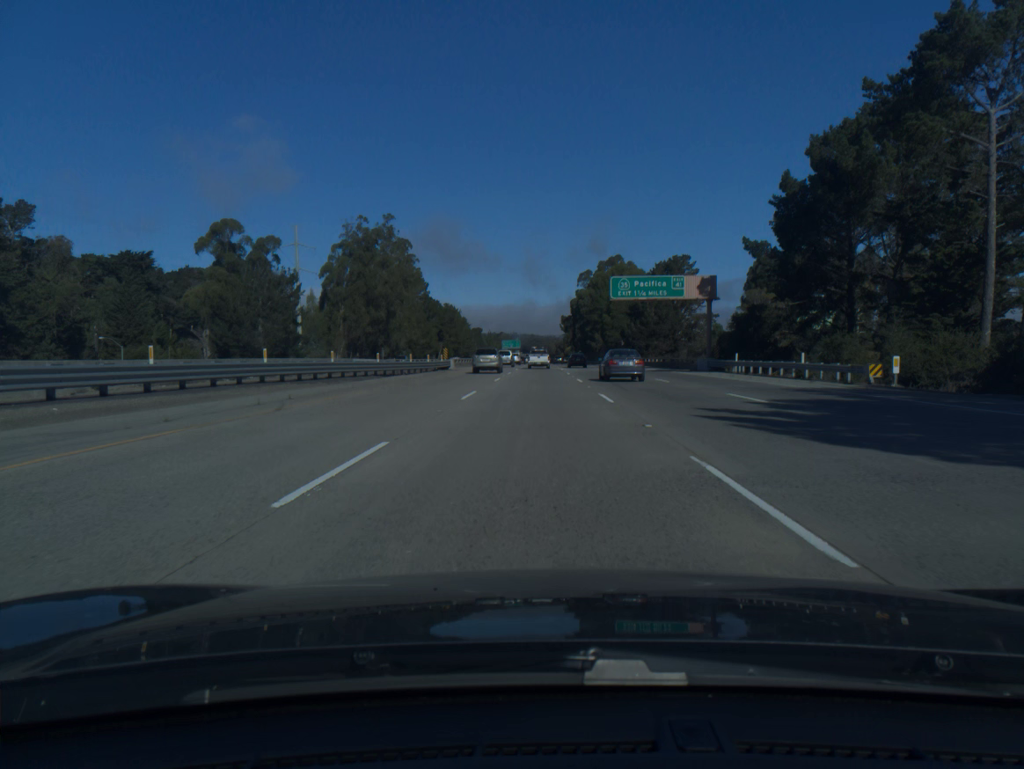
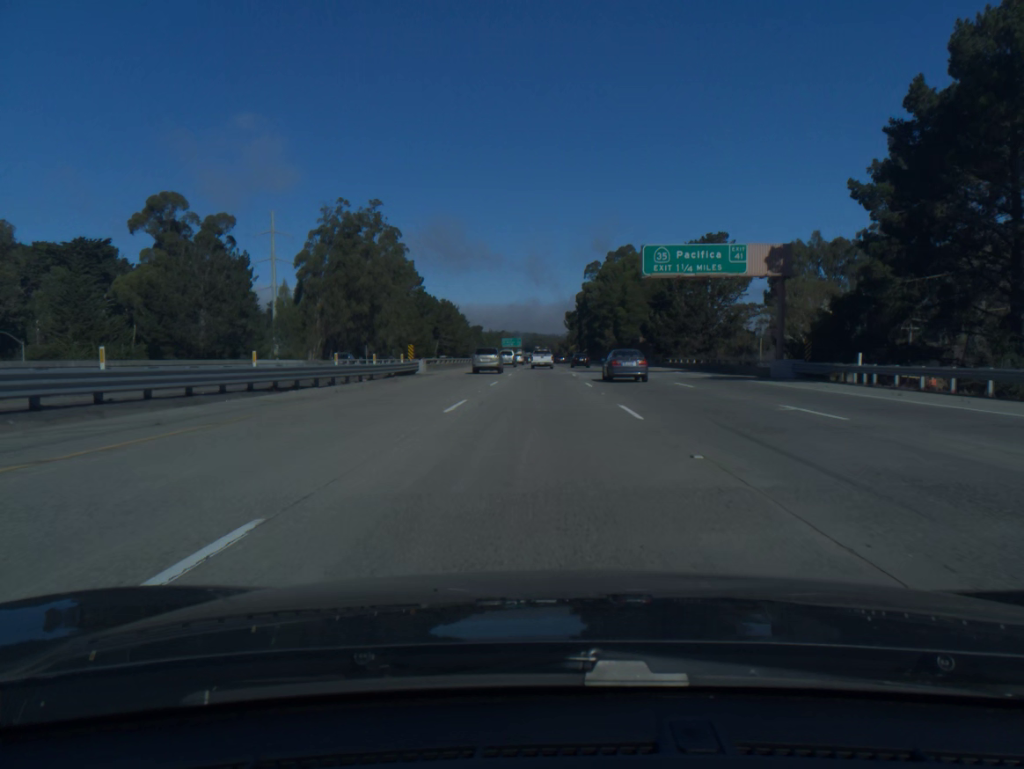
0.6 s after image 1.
(0.0, +19.3) m; 0°
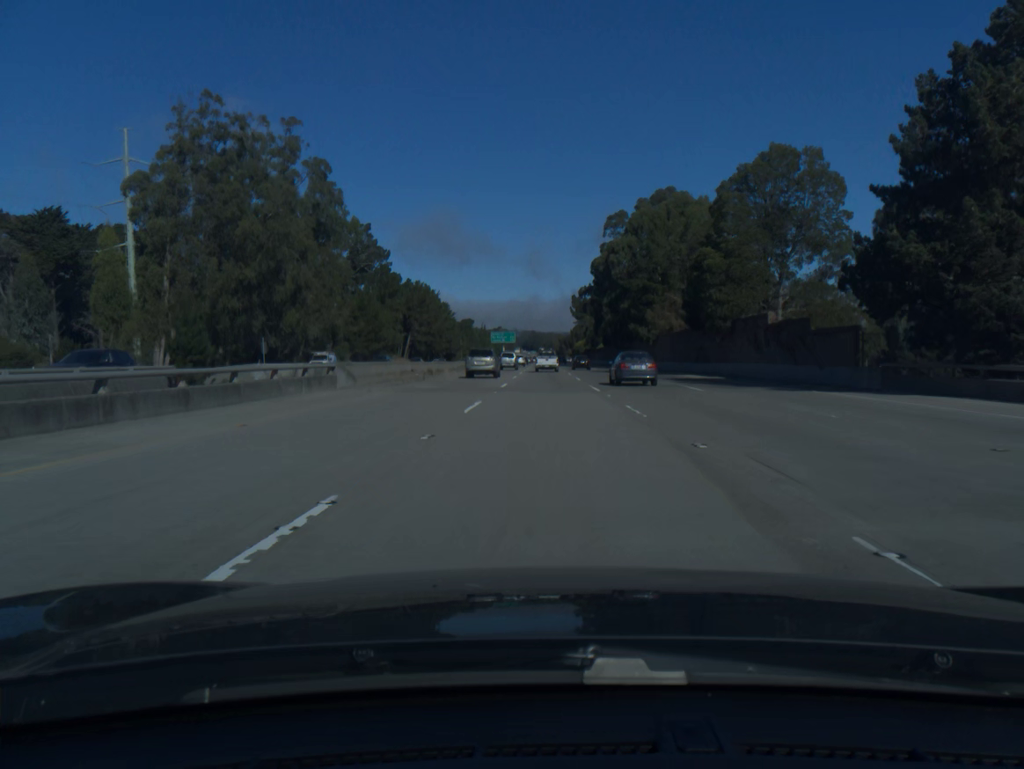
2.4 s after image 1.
(-0.1, +57.5) m; 0°
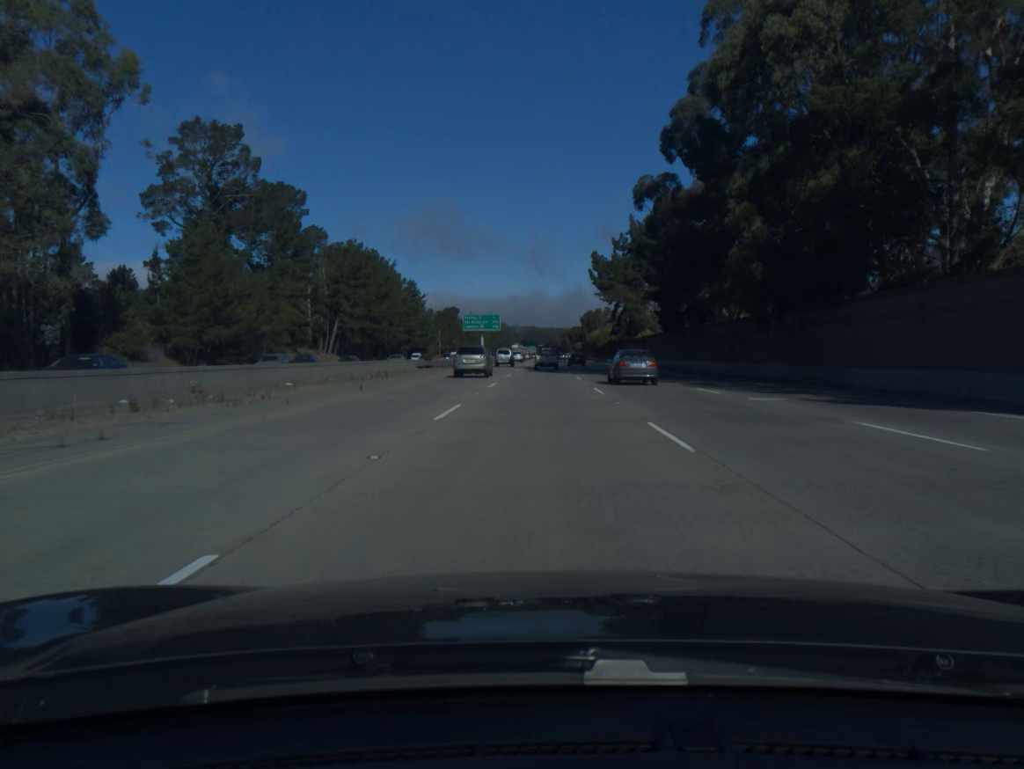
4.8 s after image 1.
(+0.3, +75.9) m; 0°
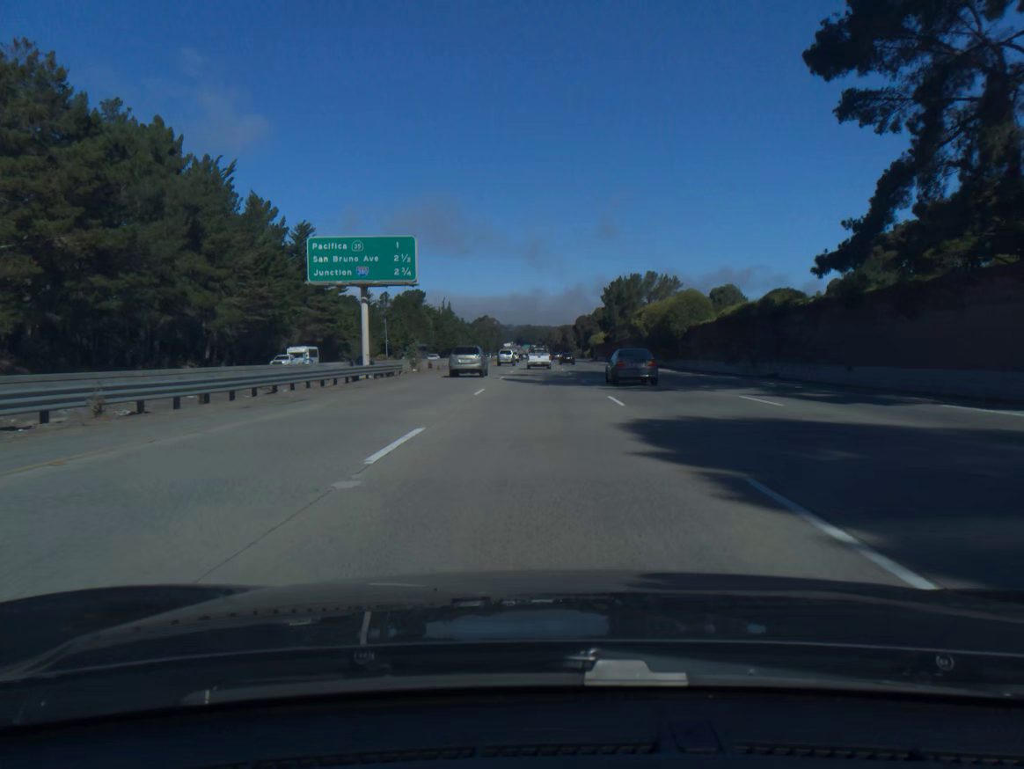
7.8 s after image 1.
(0.0, +94.0) m; 0°
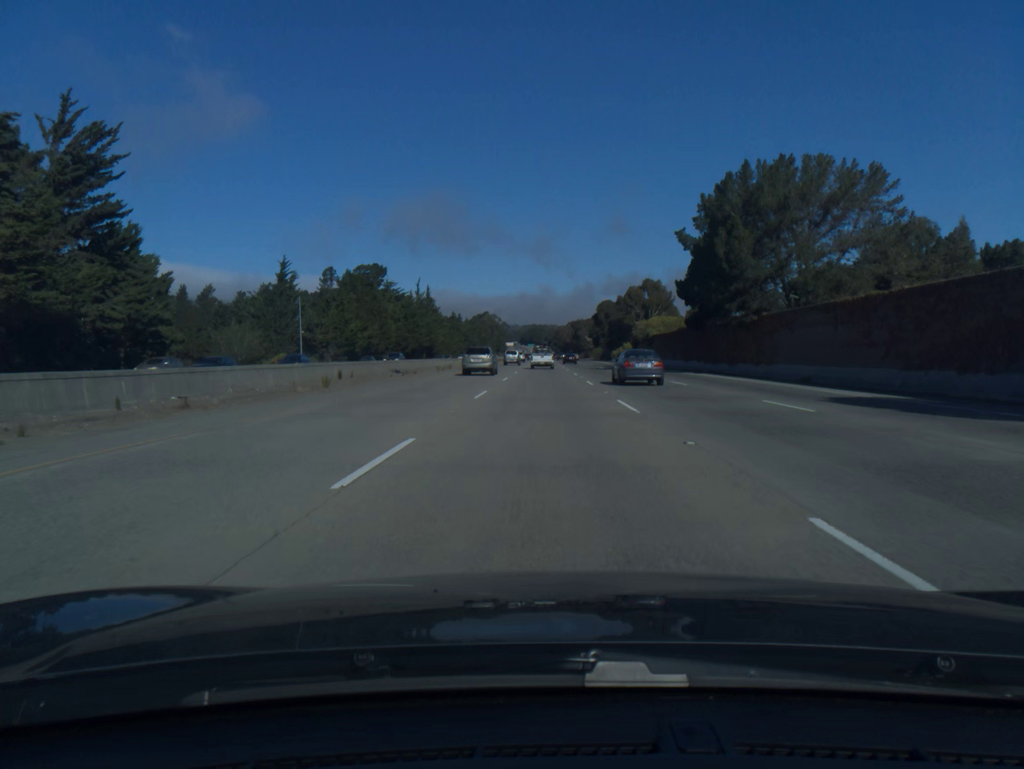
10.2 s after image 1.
(-0.2, +74.8) m; 0°
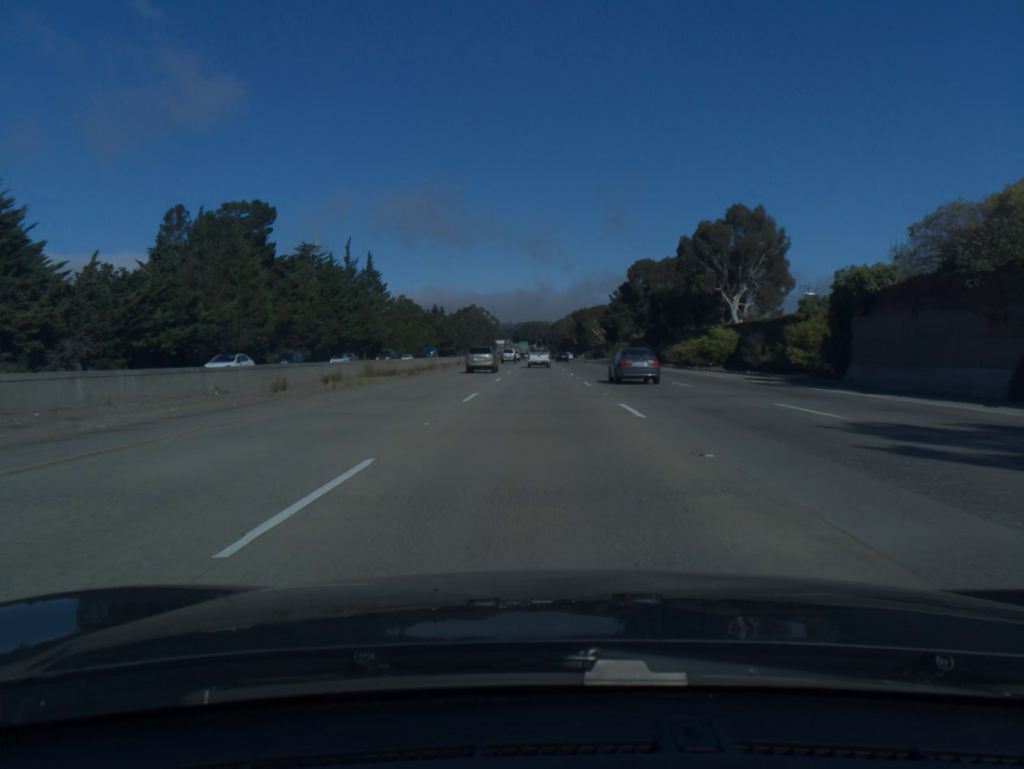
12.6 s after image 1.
(+0.3, +74.9) m; 0°
